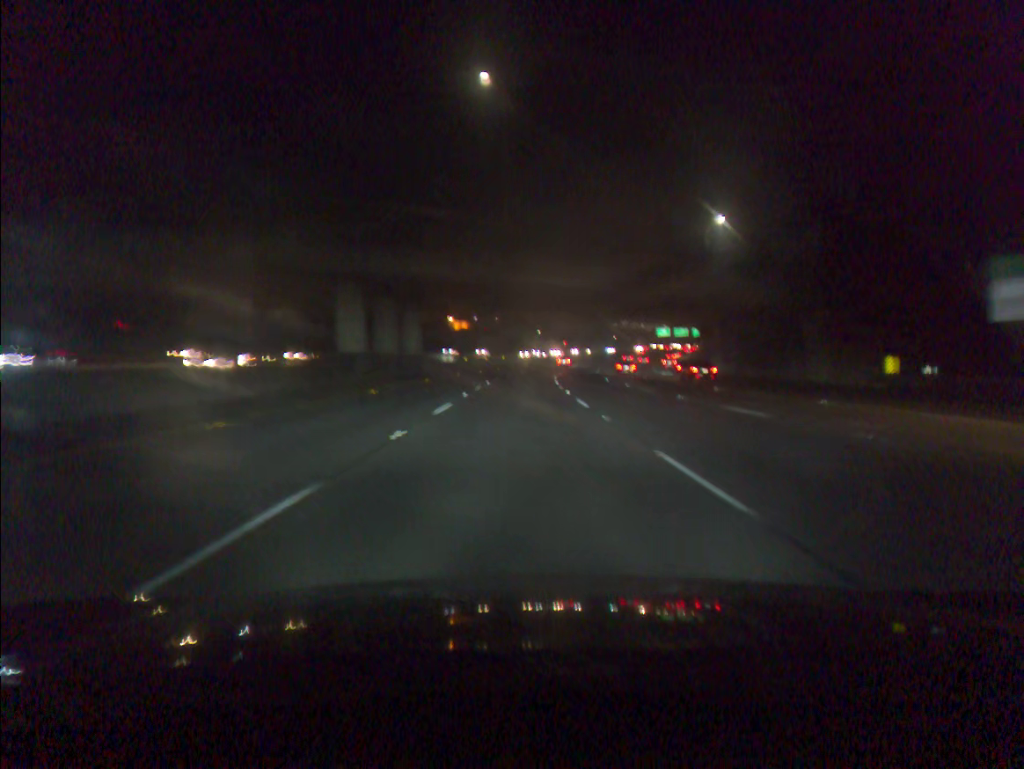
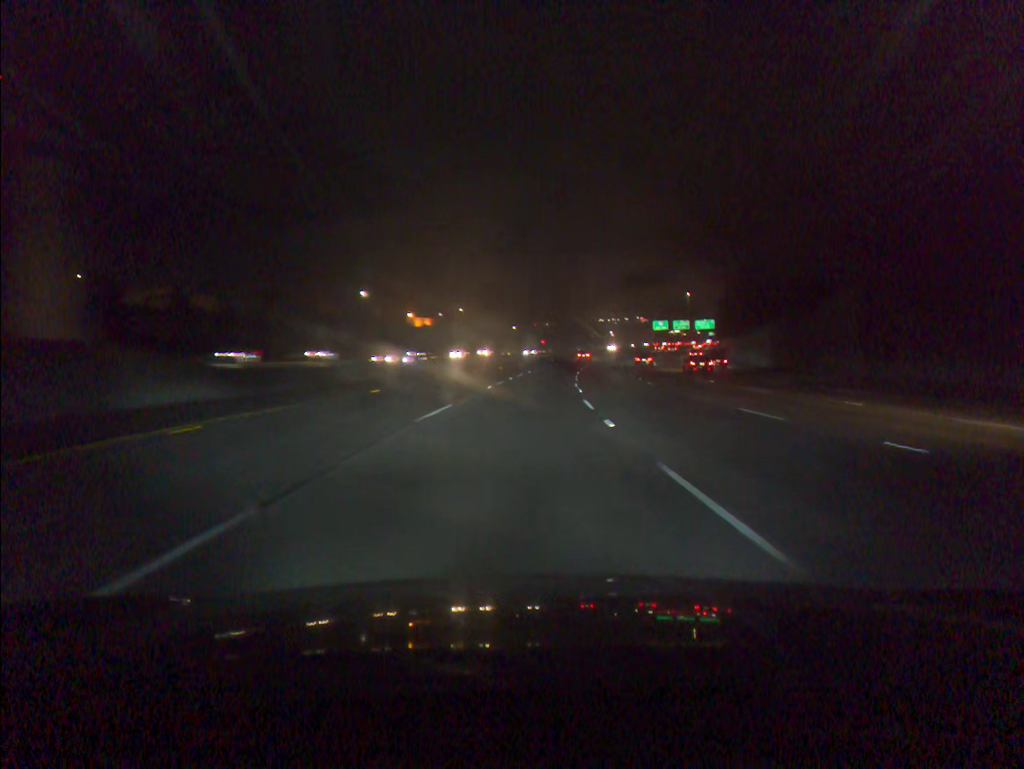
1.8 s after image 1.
(+0.5, +45.0) m; +2°
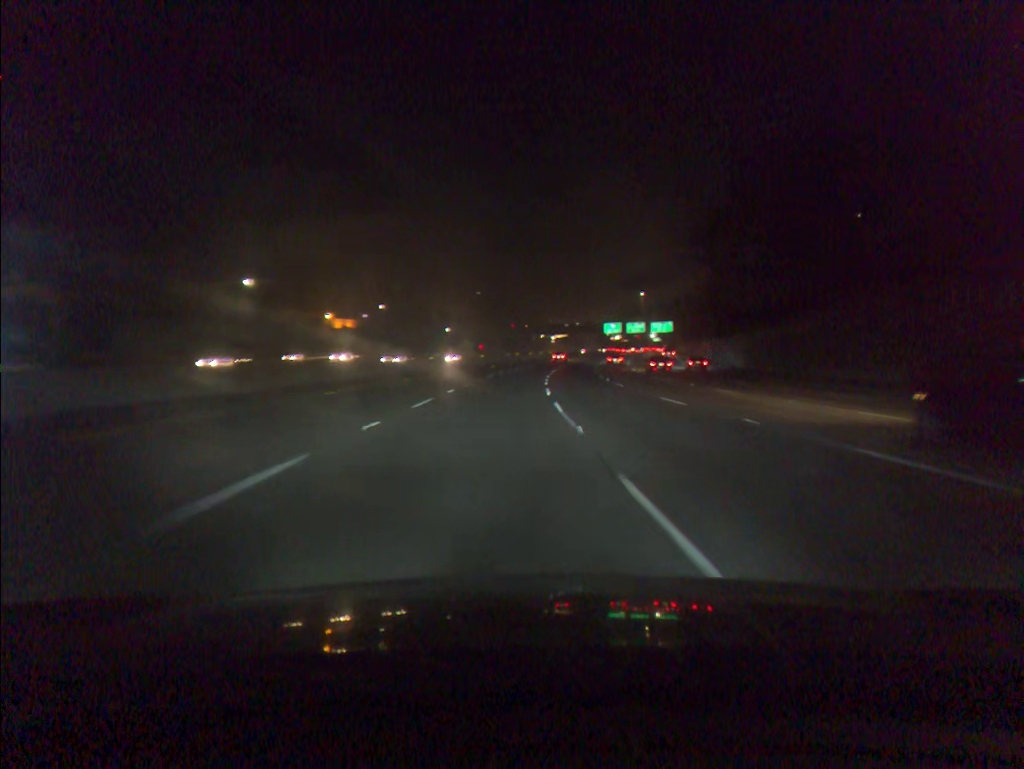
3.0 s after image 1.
(+1.0, +30.0) m; +4°
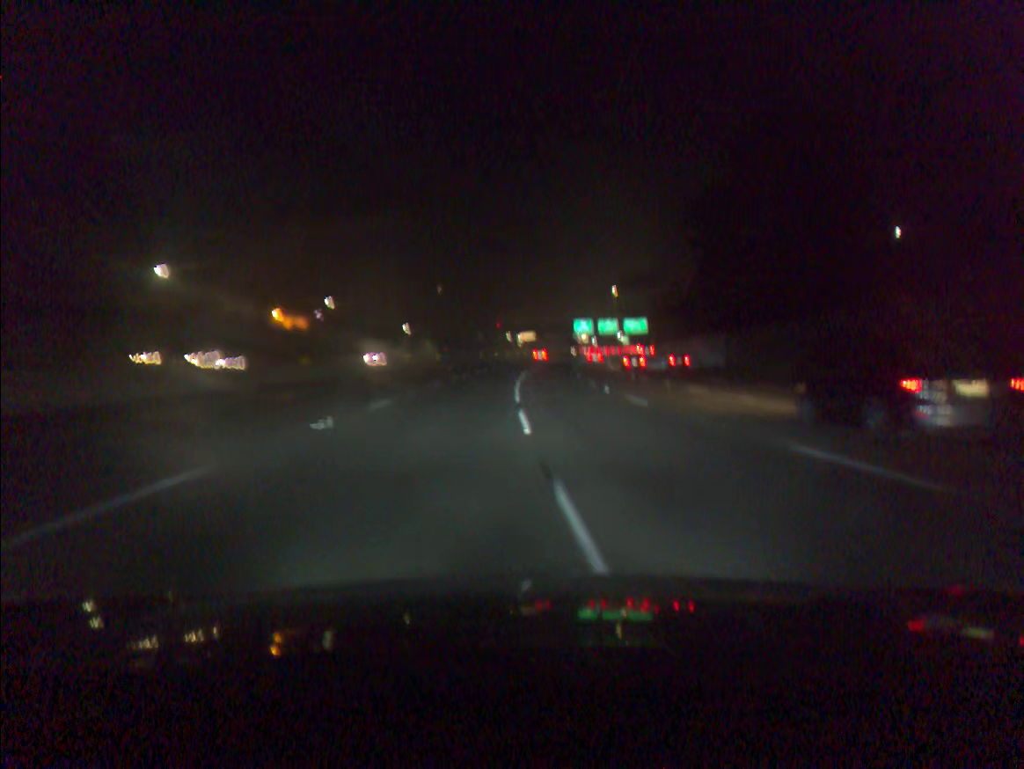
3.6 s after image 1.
(+0.3, +15.1) m; +2°
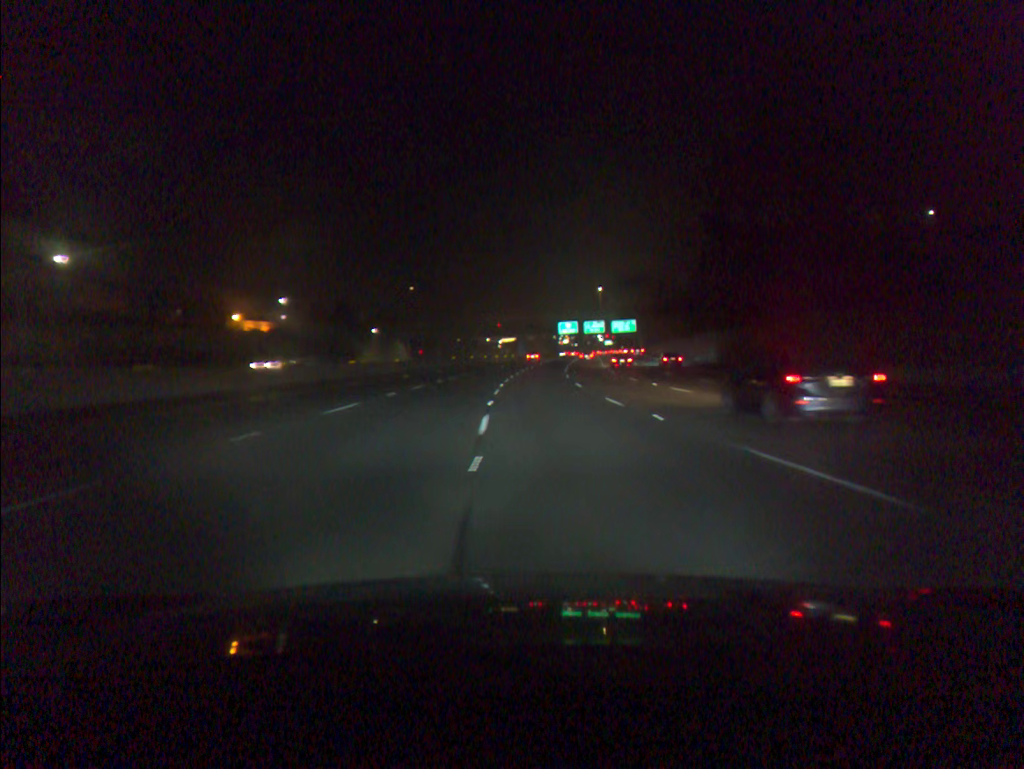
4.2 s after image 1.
(+0.2, +15.3) m; +1°
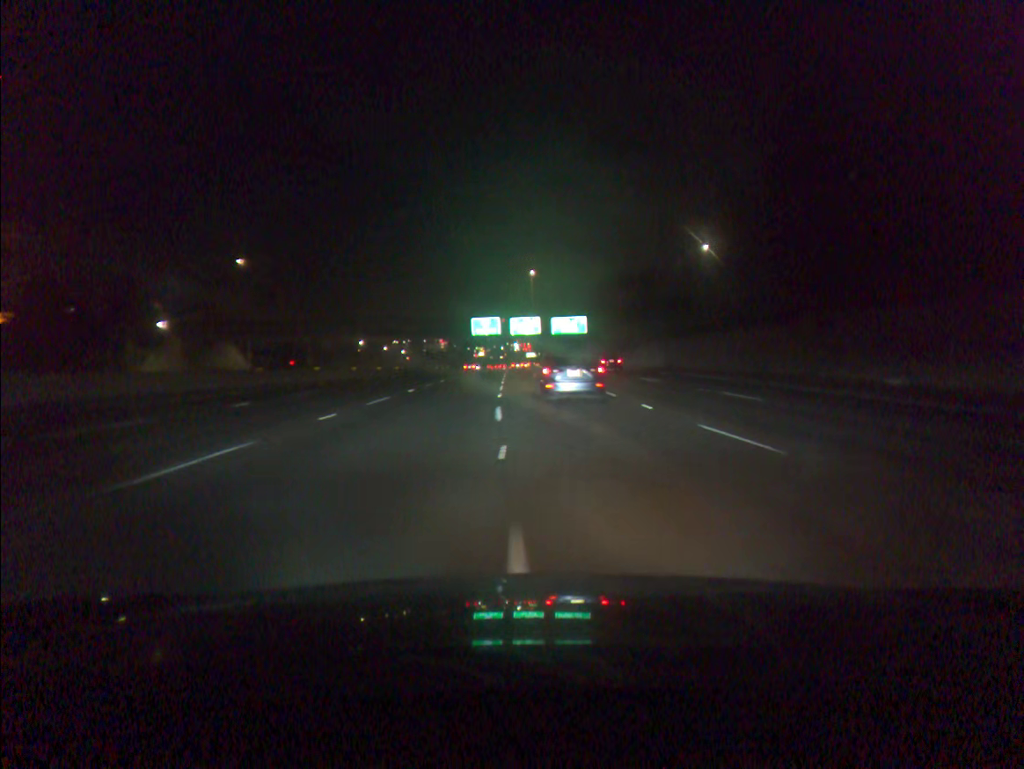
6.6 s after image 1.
(+3.5, +63.4) m; +6°
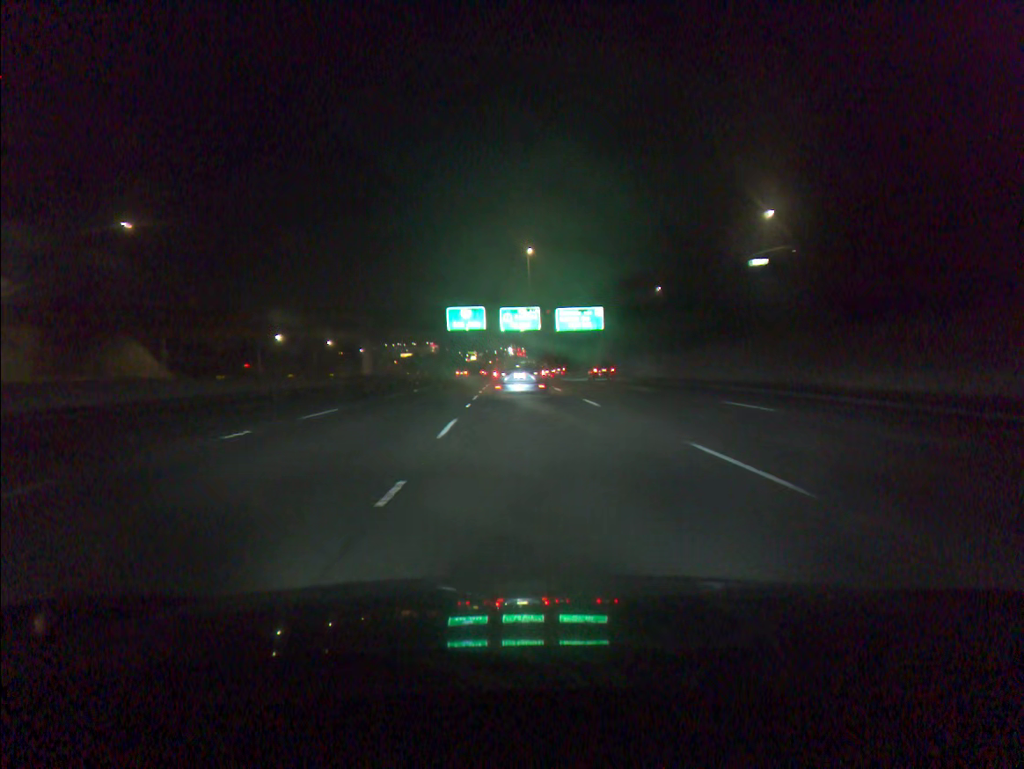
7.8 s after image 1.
(+0.2, +32.5) m; 0°
